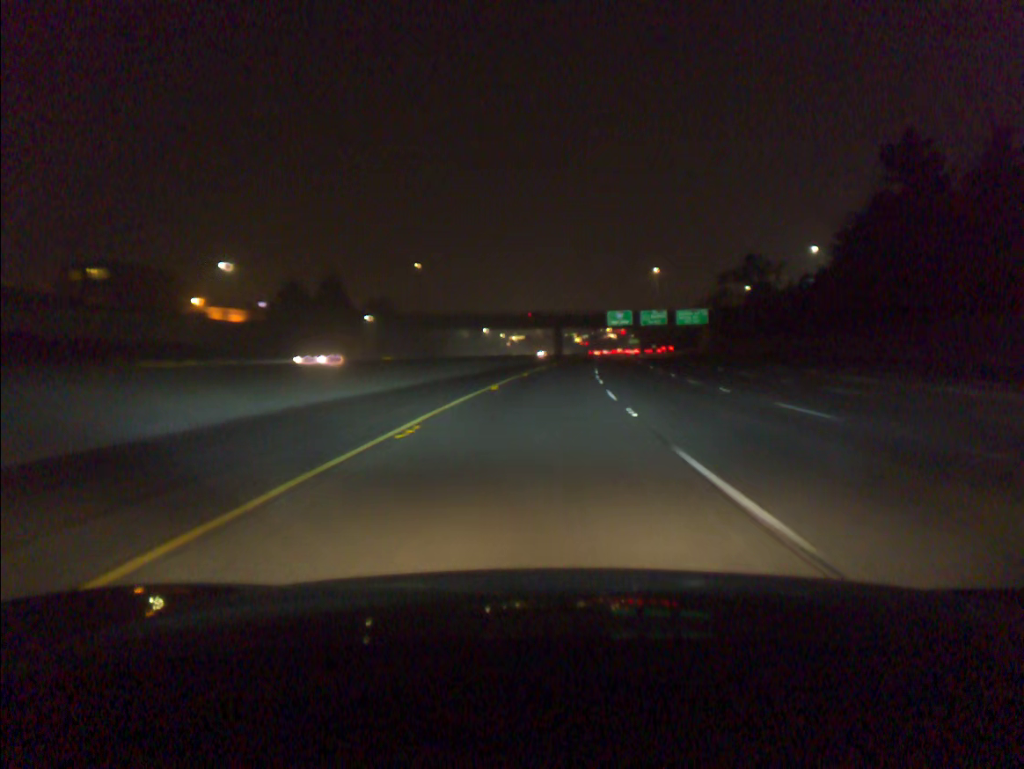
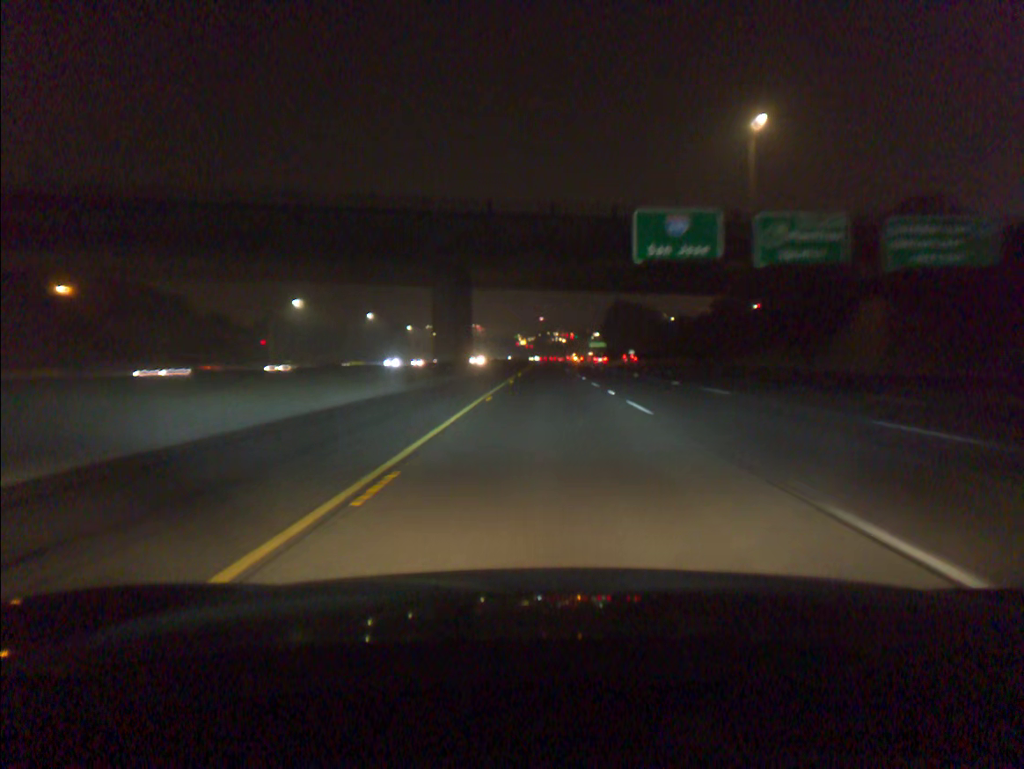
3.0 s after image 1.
(+5.7, +106.7) m; +4°
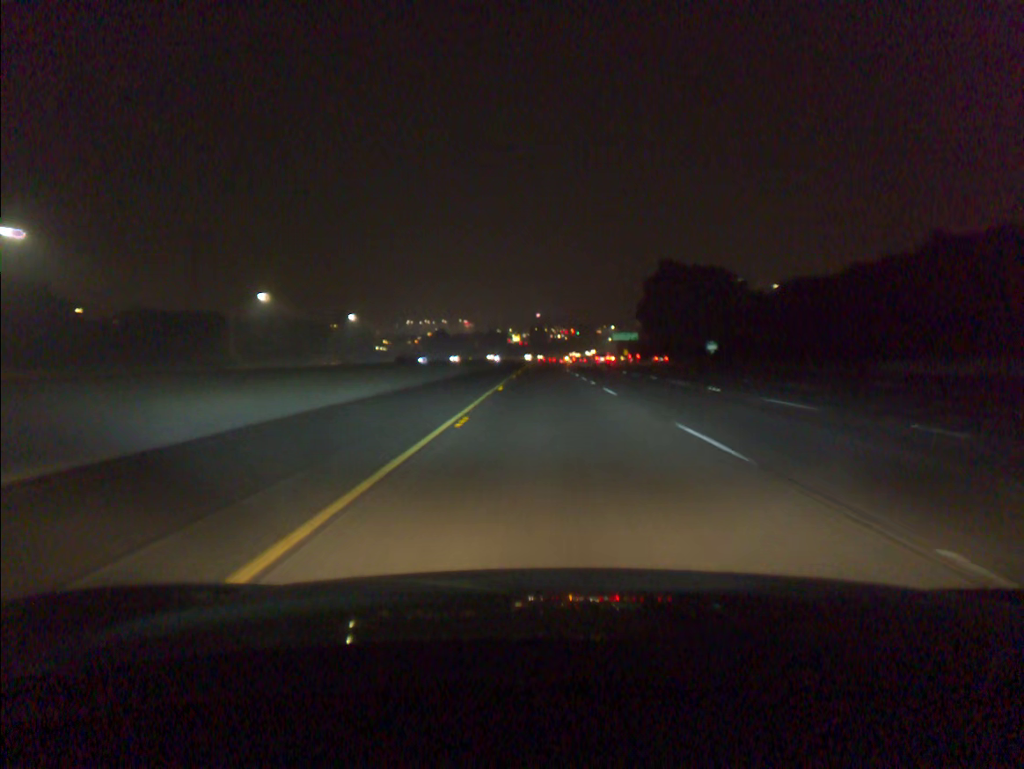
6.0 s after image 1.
(+0.2, +110.0) m; 0°
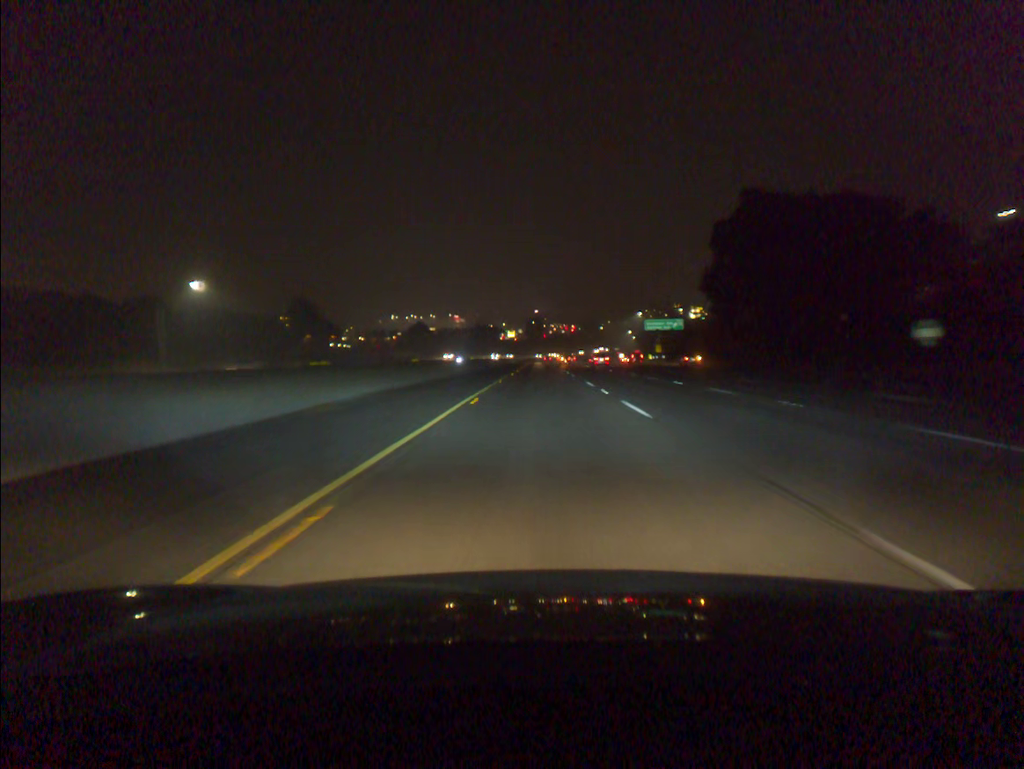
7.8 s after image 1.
(+0.1, +67.2) m; 0°
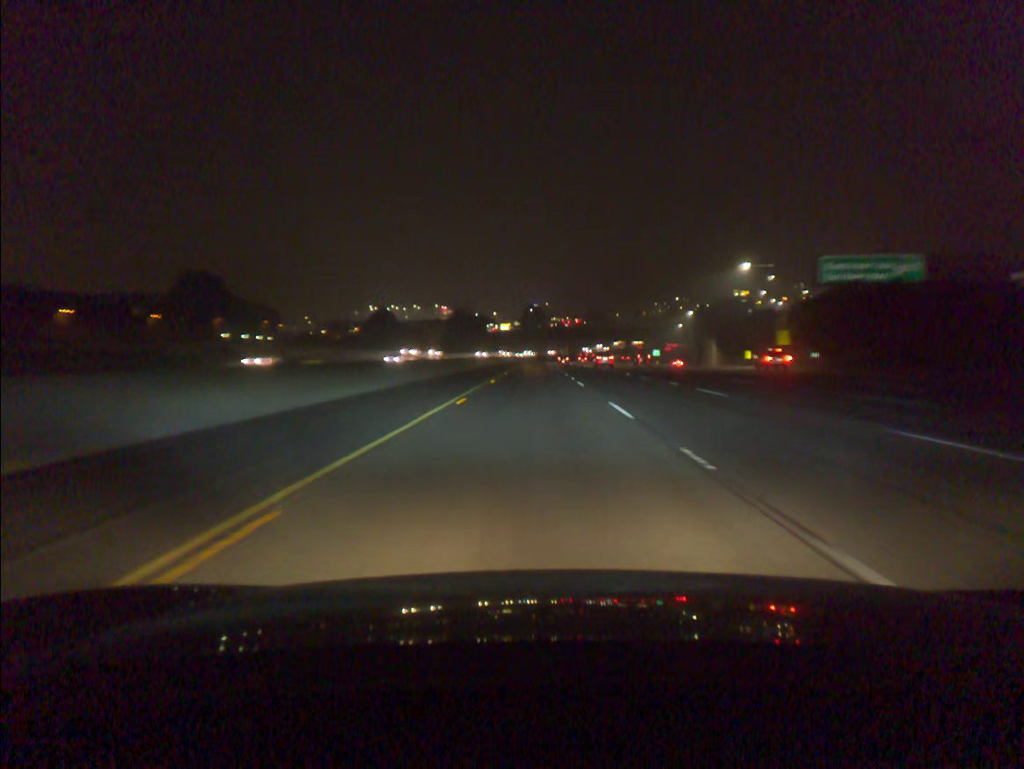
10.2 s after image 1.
(0.0, +88.0) m; 0°
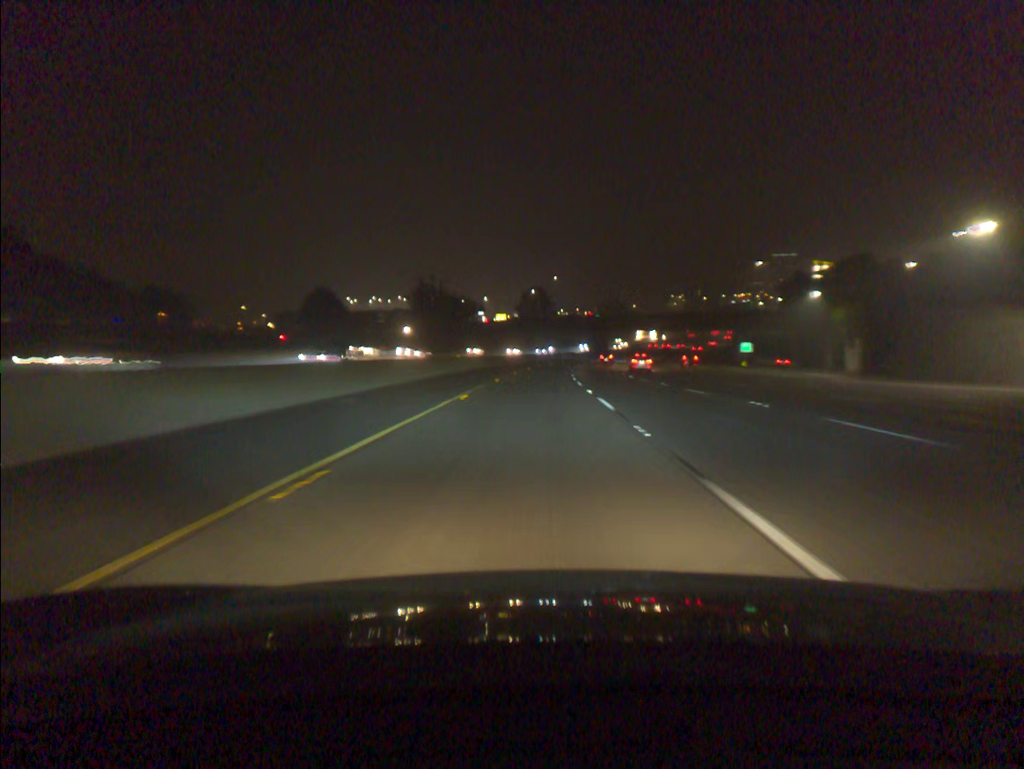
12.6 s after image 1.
(-0.1, +85.5) m; 0°
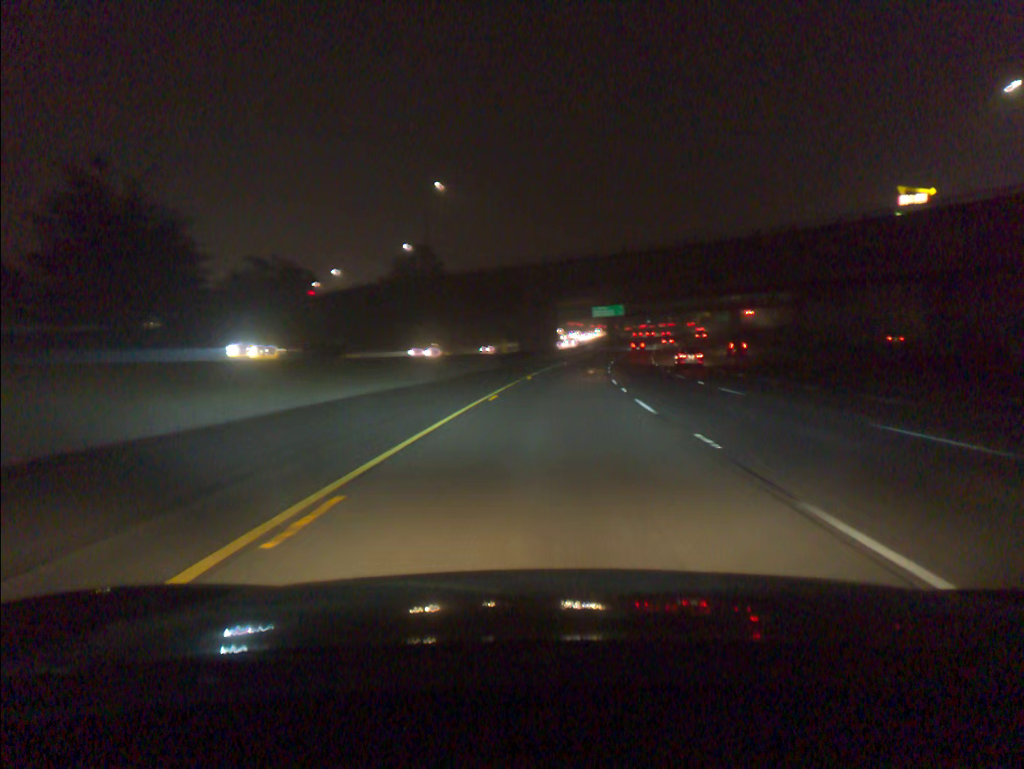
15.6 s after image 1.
(+3.9, +103.8) m; +7°
